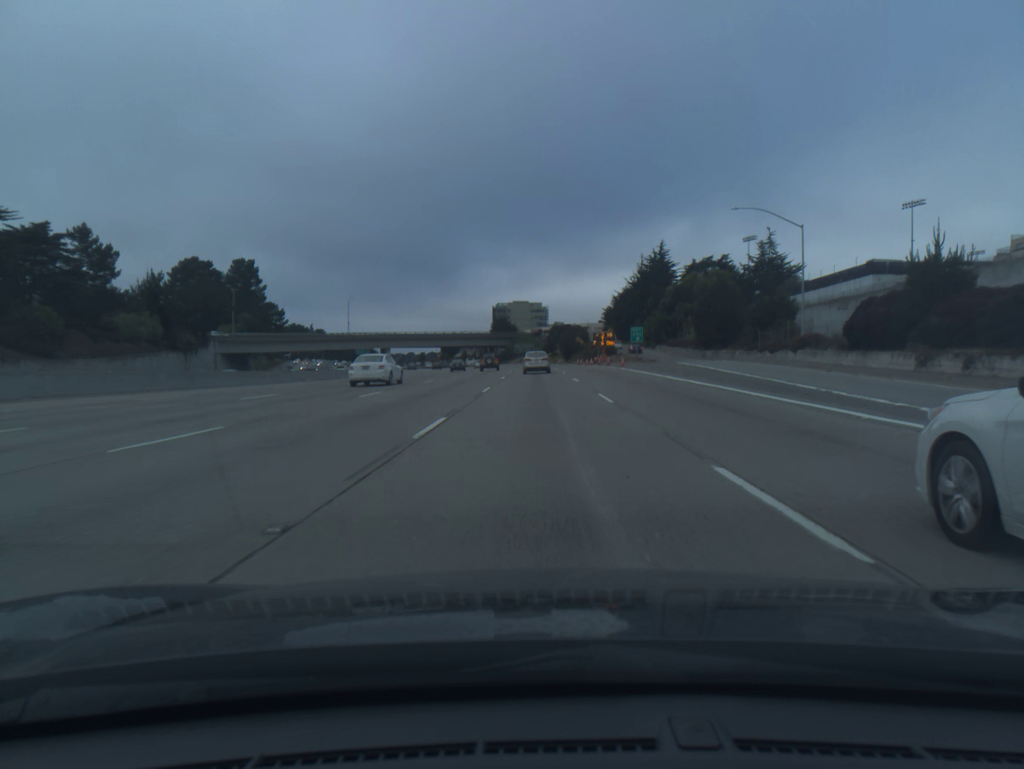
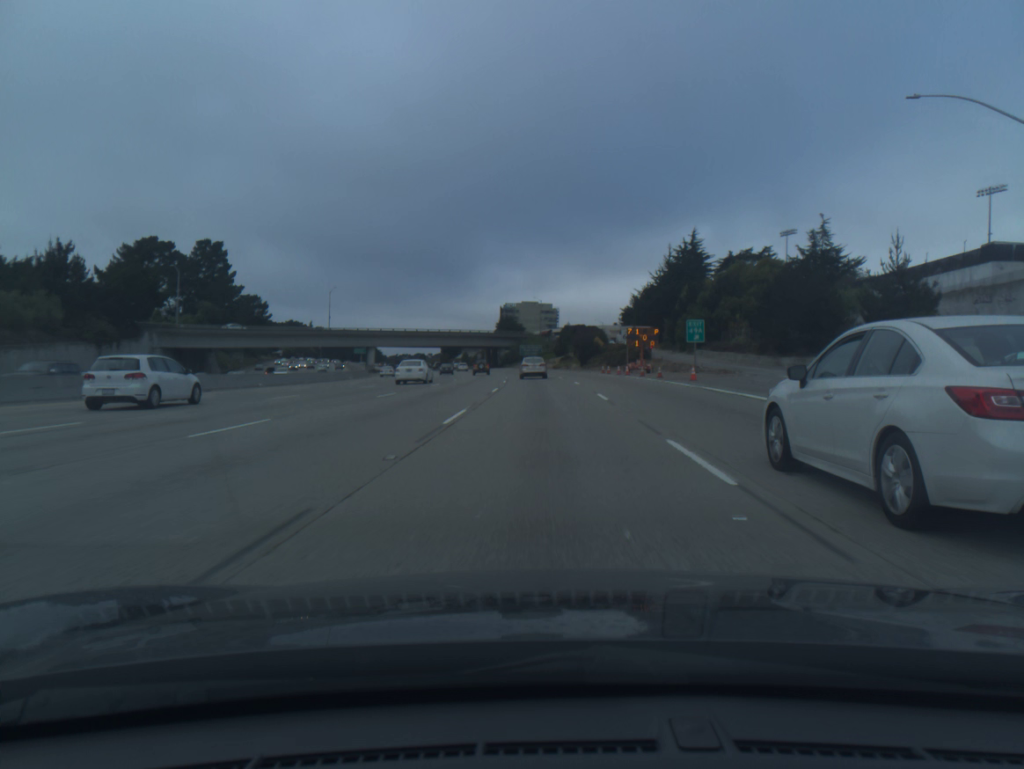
(-0.1, +26.5) m; -1°
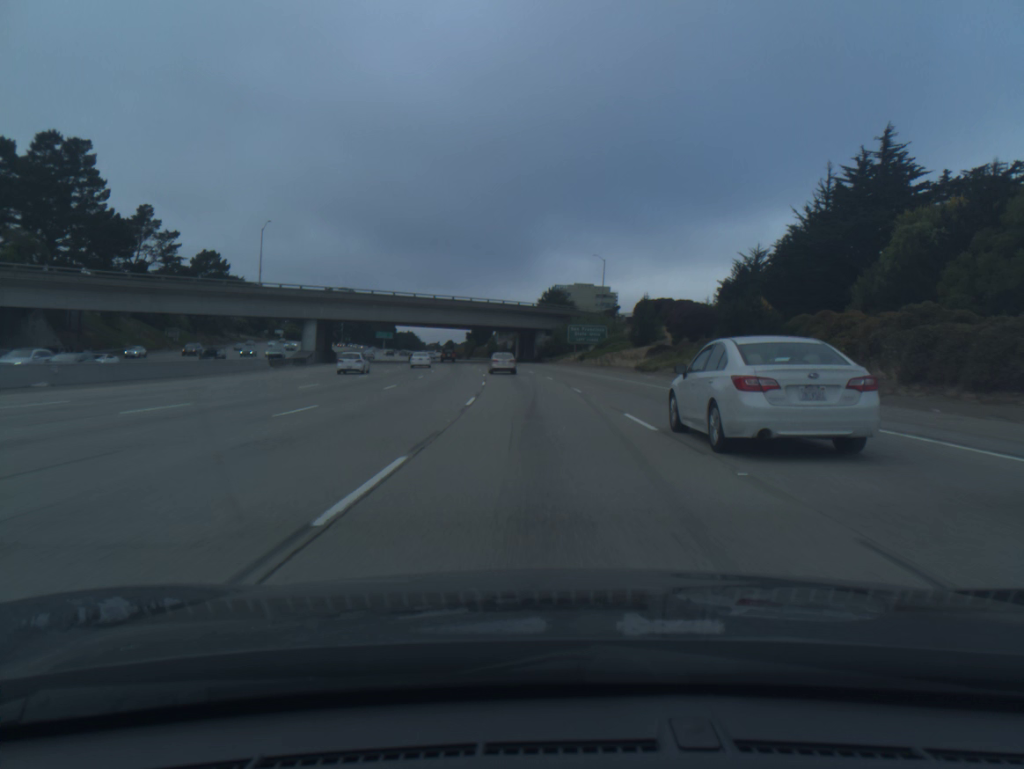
(-1.3, +67.1) m; -4°
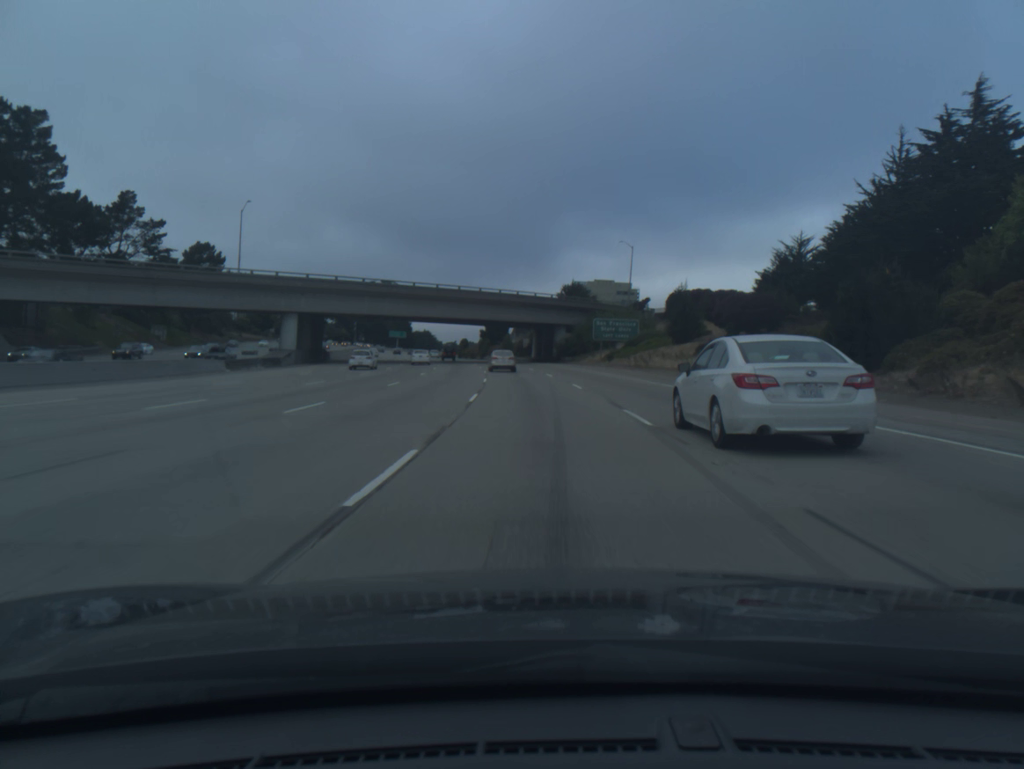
(-0.2, +13.9) m; -1°
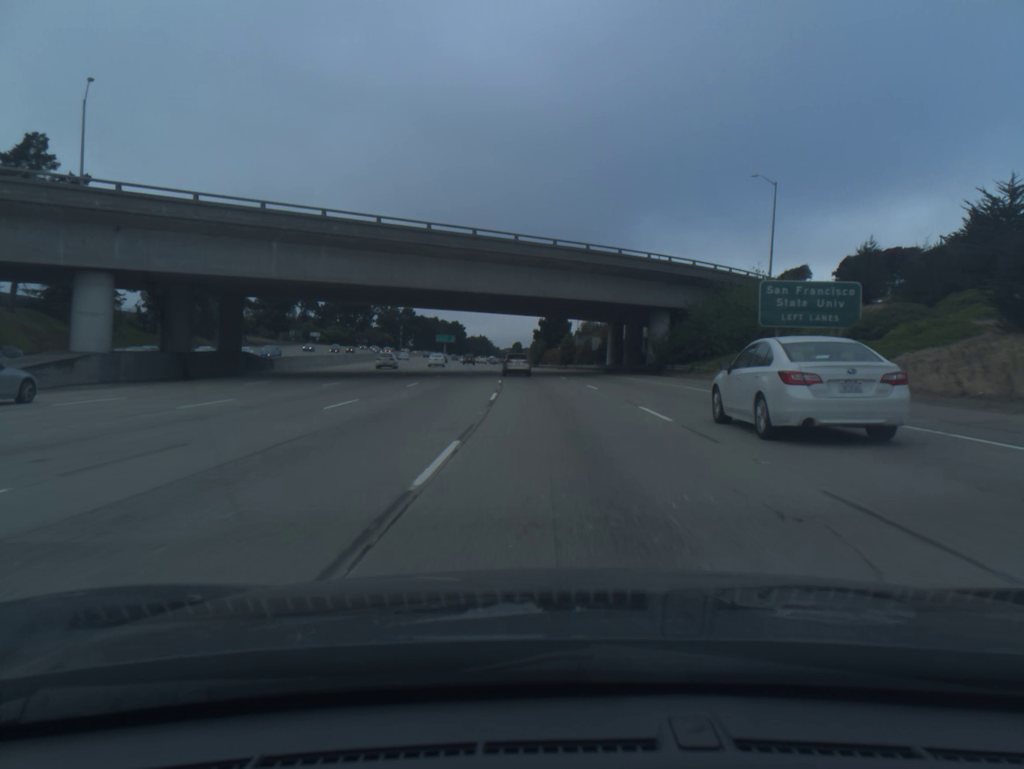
(-1.7, +42.4) m; -4°
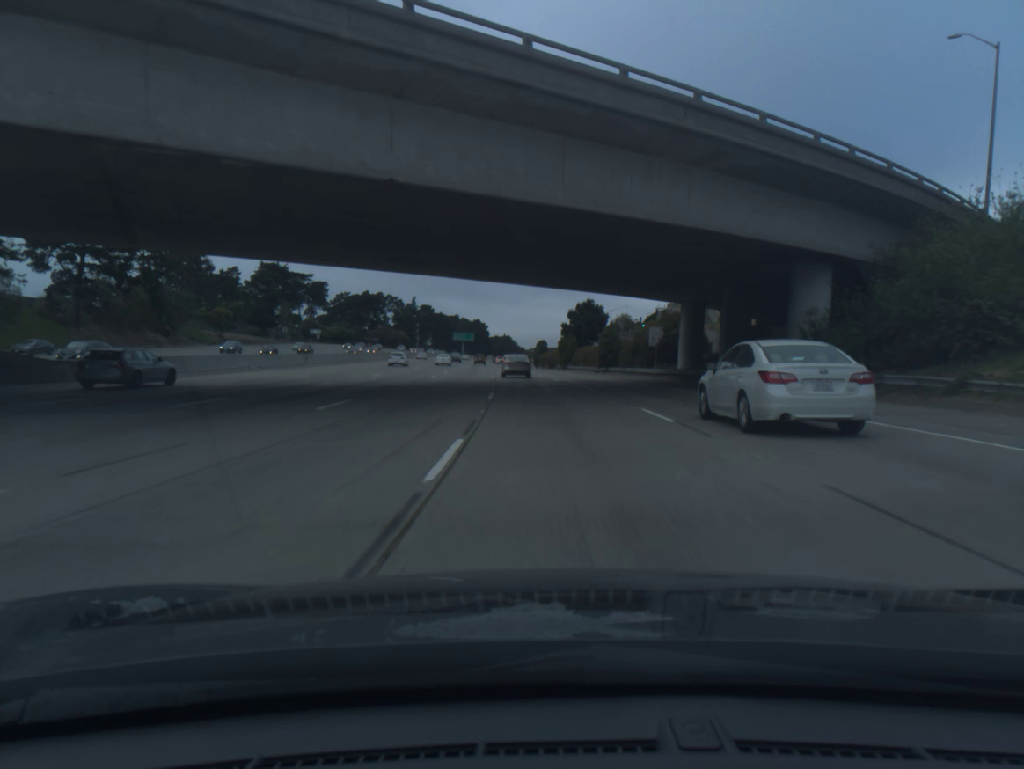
(-0.5, +28.9) m; -2°
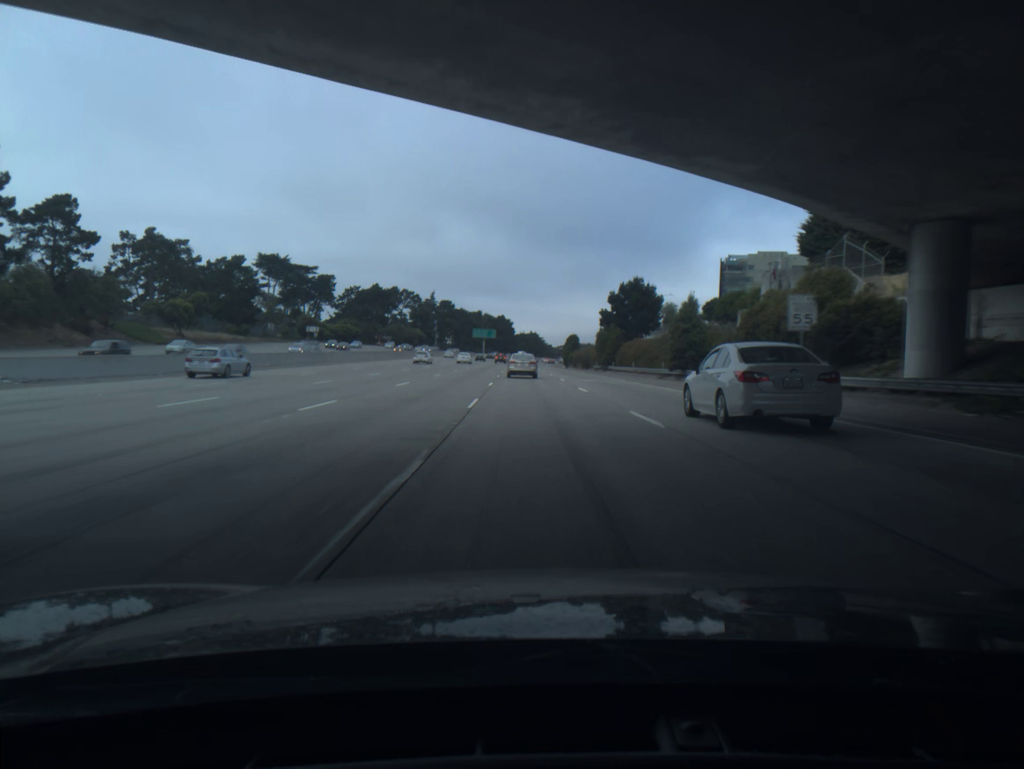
(-0.5, +29.4) m; -2°
